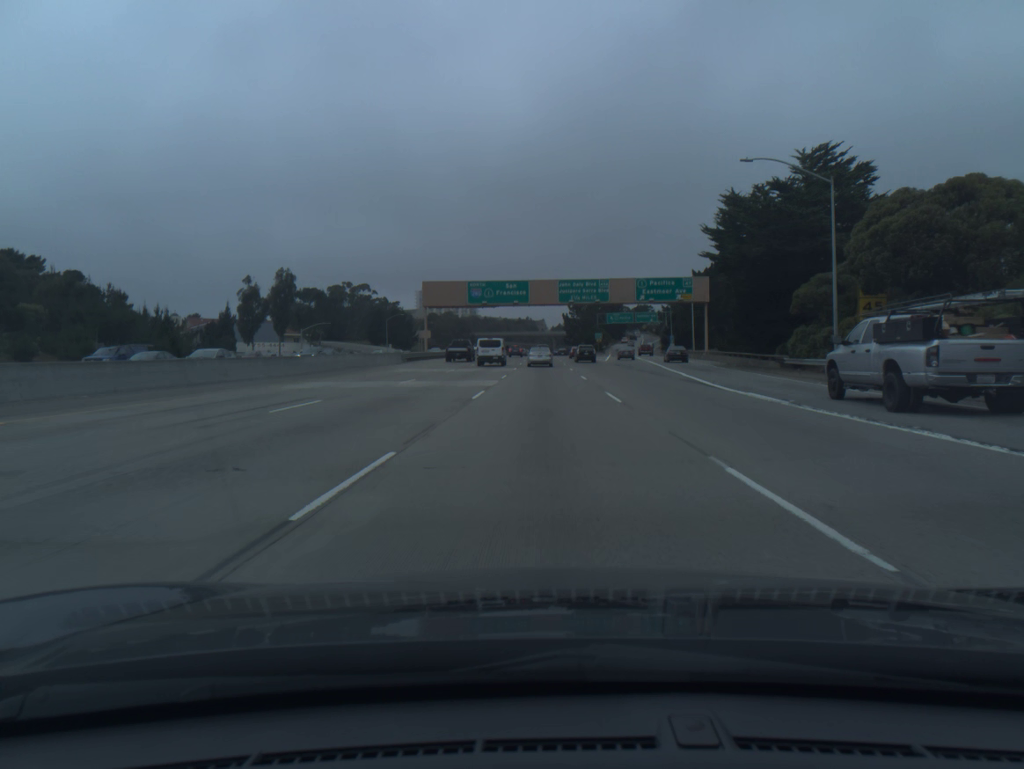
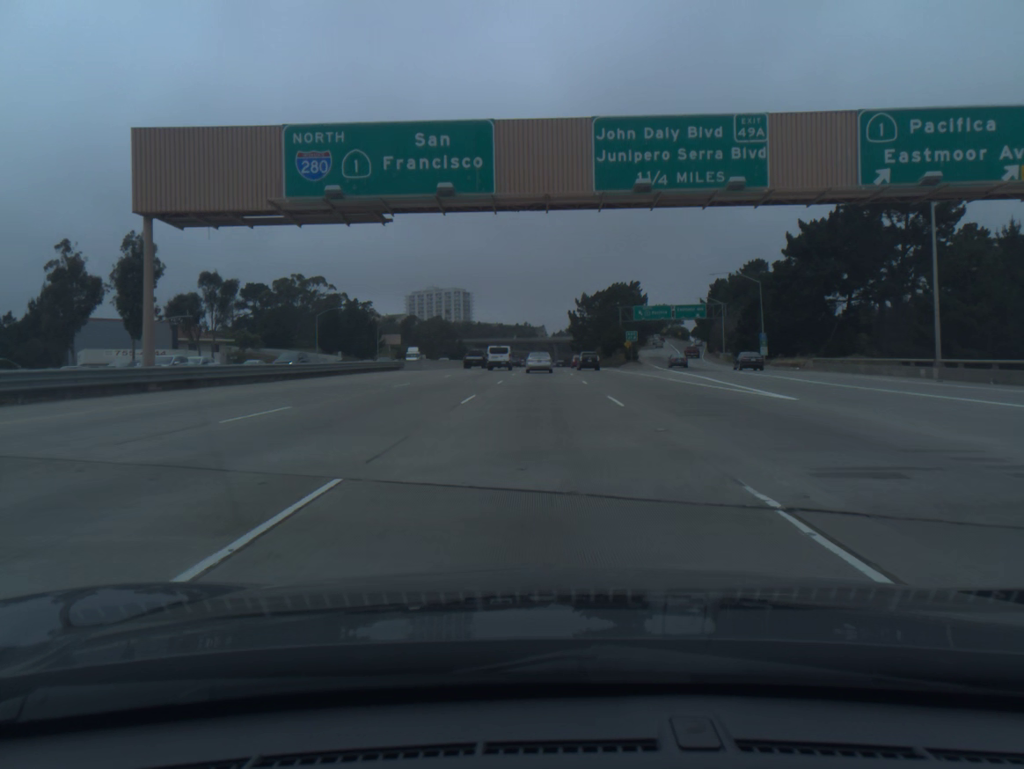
(+0.1, +60.3) m; 0°
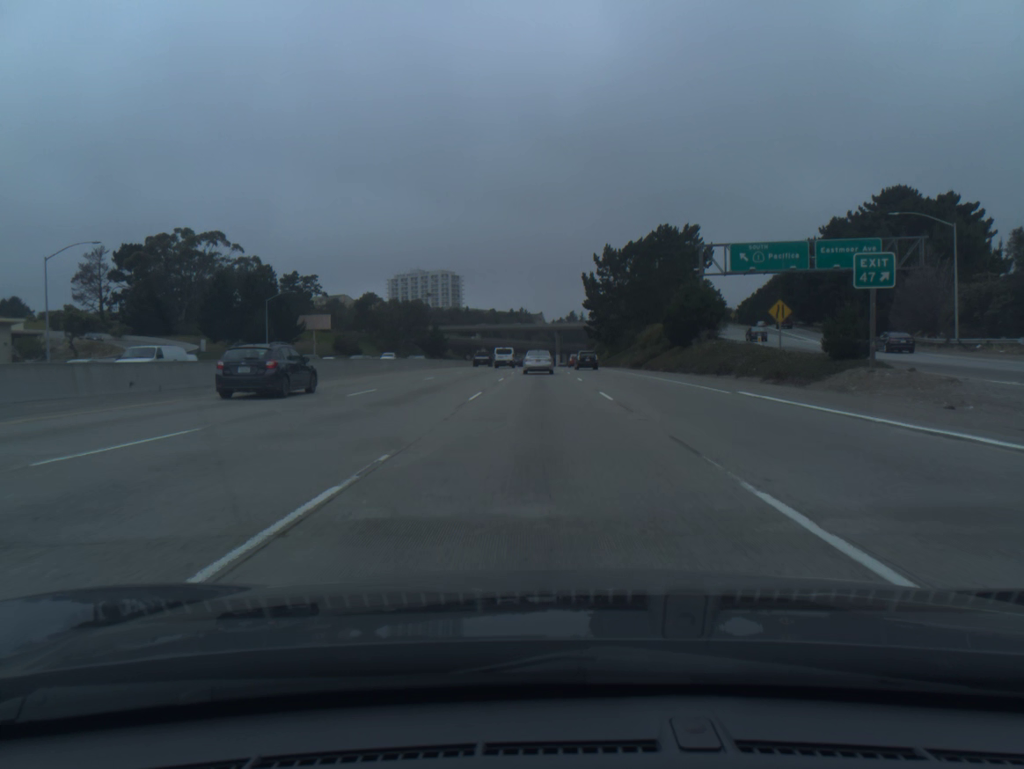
(0.0, +73.4) m; 0°
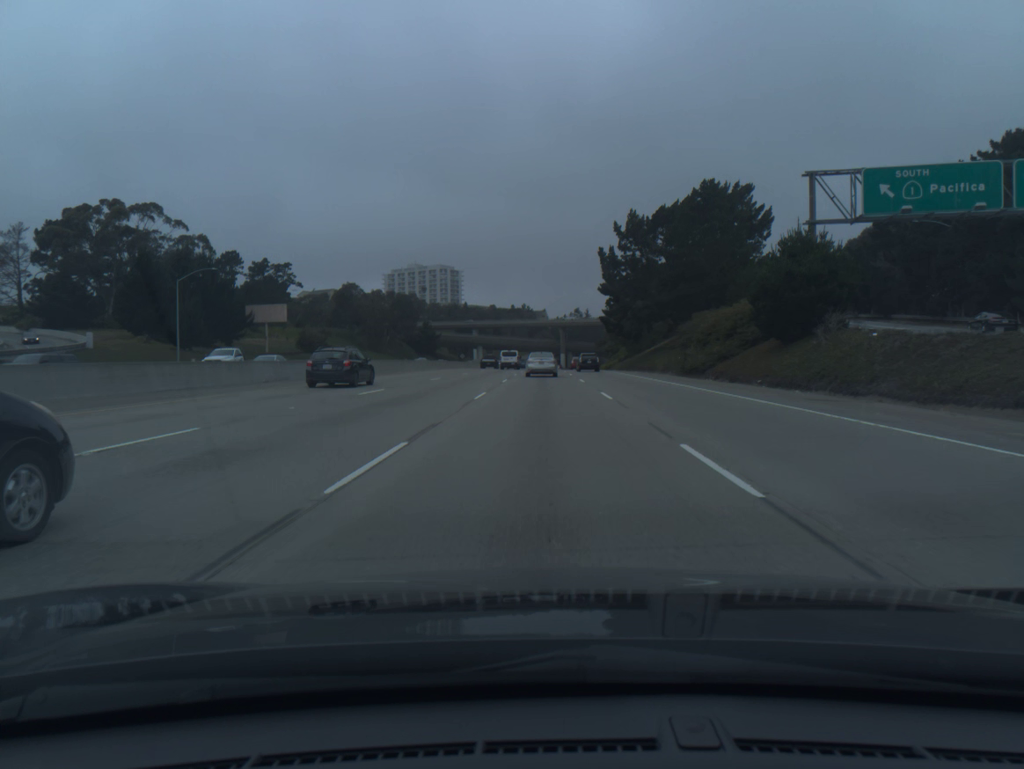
(0.0, +28.1) m; 0°
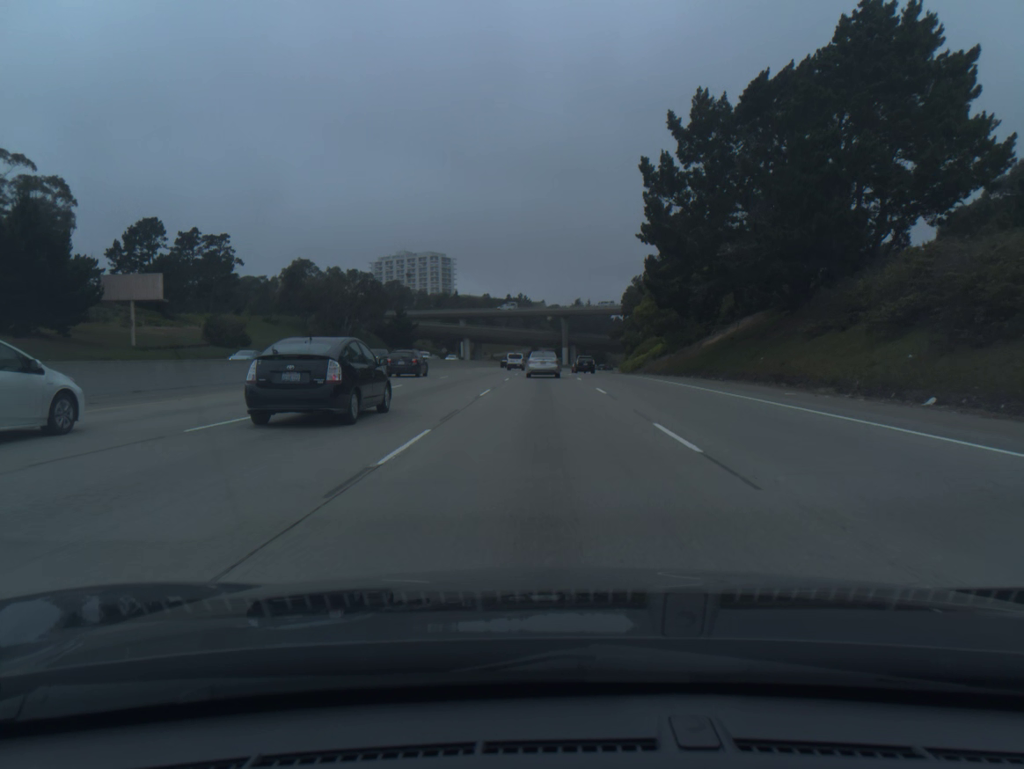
(0.0, +41.0) m; 0°
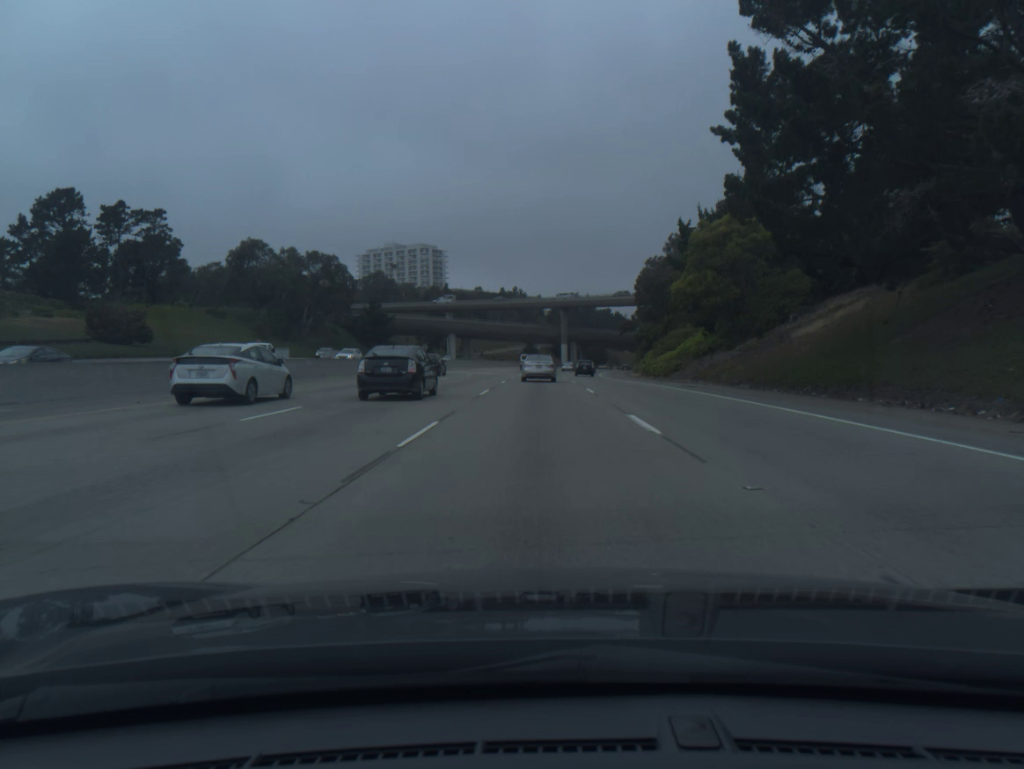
(+0.1, +26.7) m; 0°
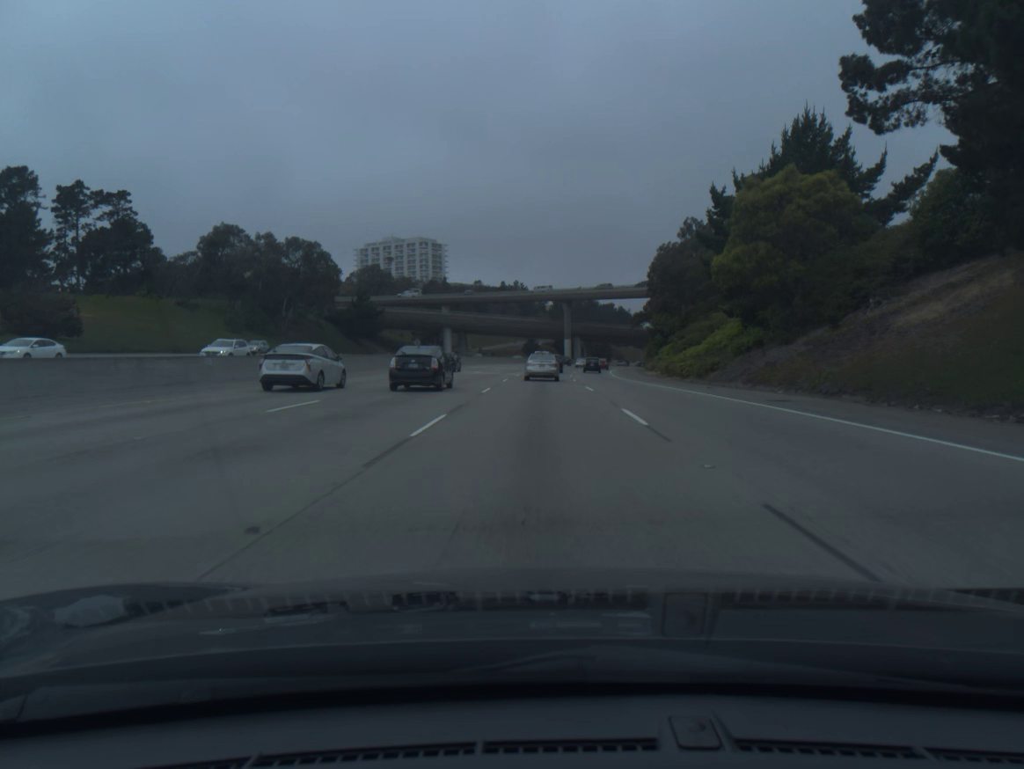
(0.0, +13.2) m; 0°
